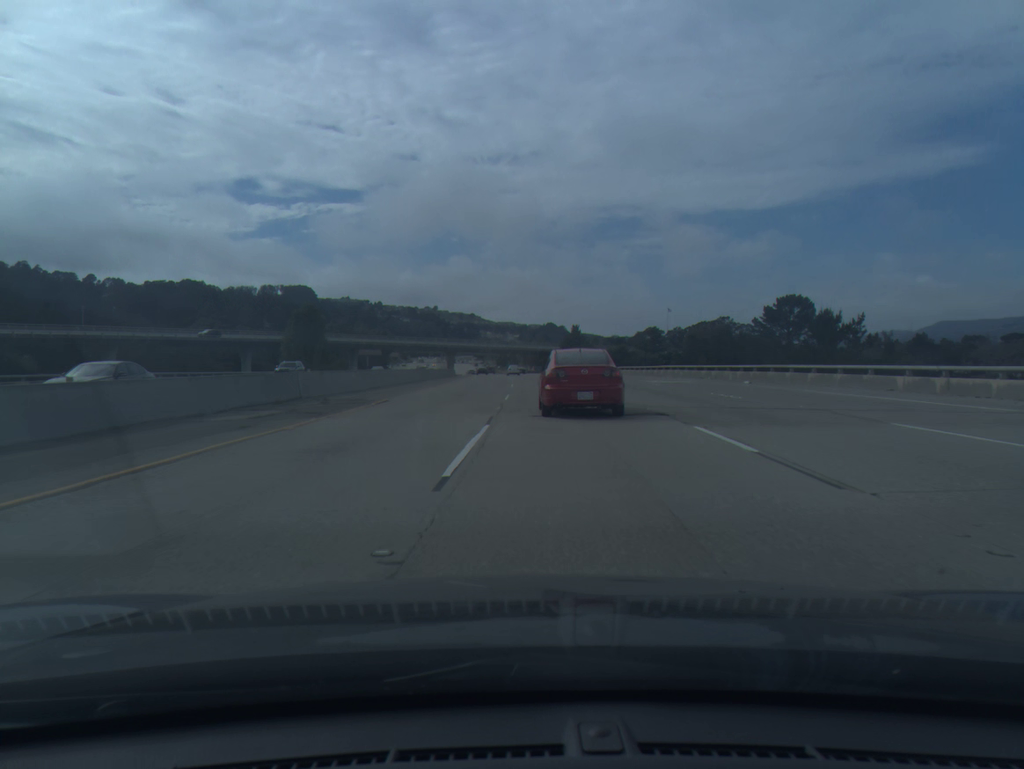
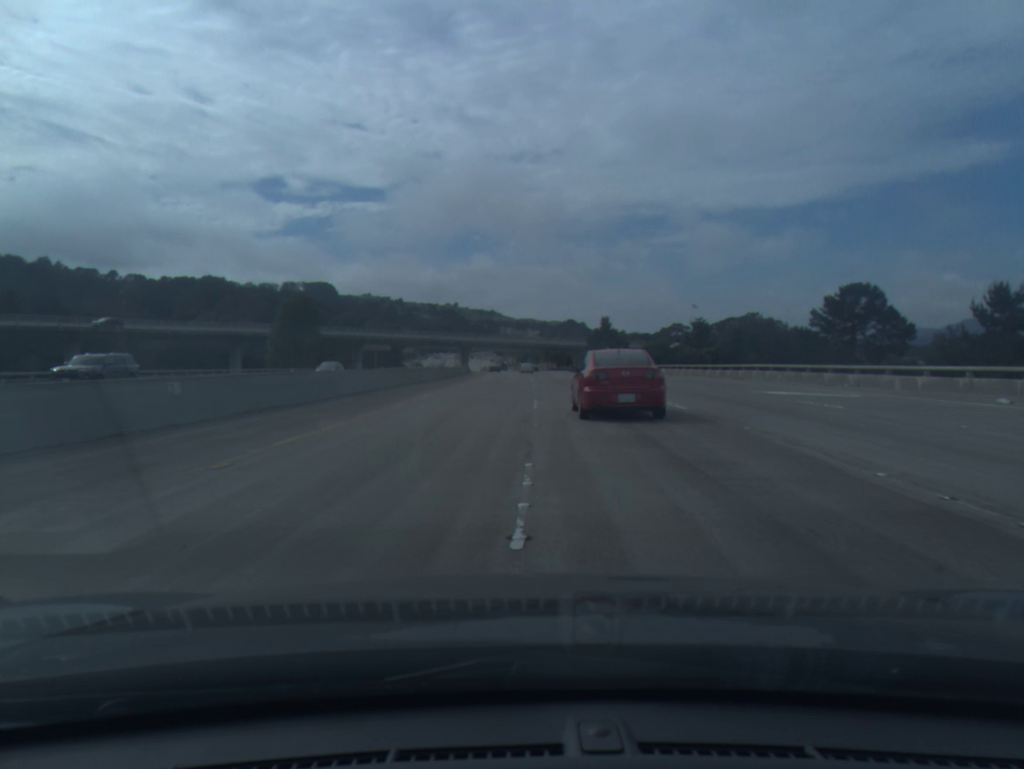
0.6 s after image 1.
(-0.3, +20.2) m; -2°
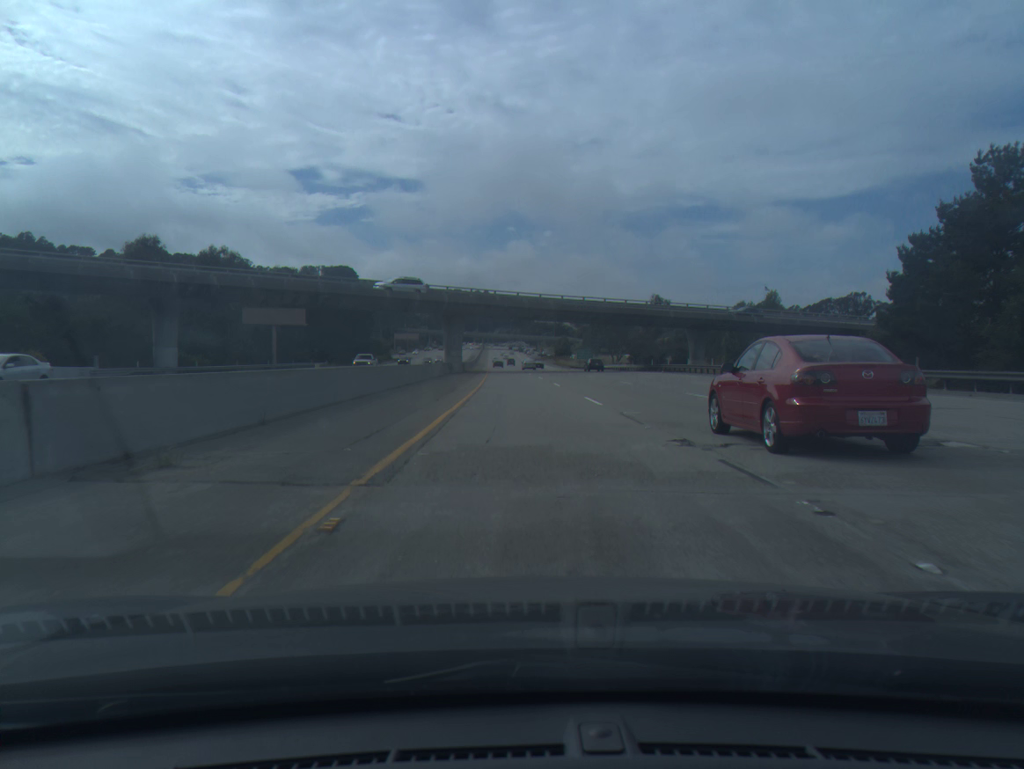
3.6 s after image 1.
(-2.4, +105.3) m; -2°
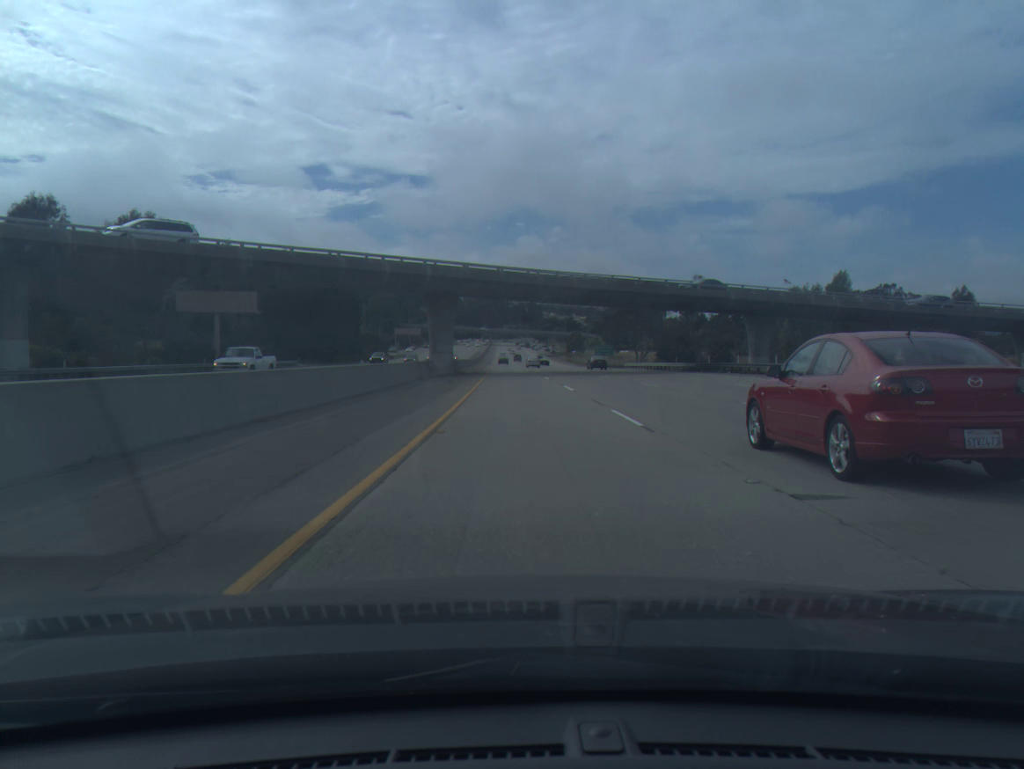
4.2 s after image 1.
(-0.1, +21.7) m; -1°
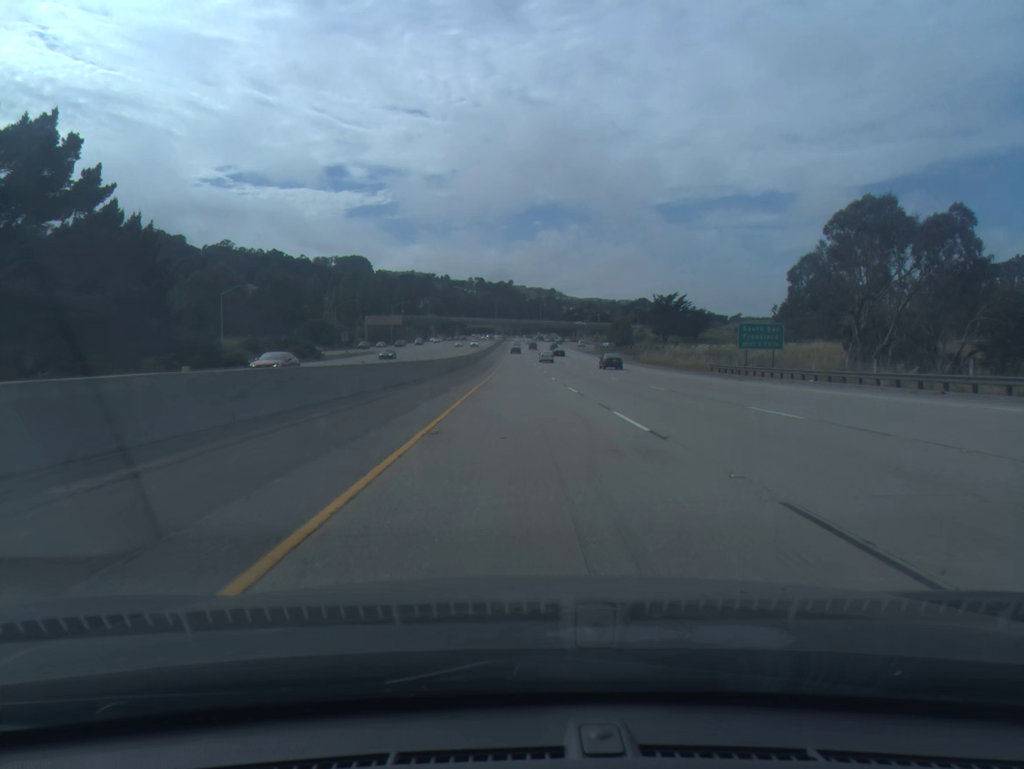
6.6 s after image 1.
(-1.7, +88.1) m; -1°
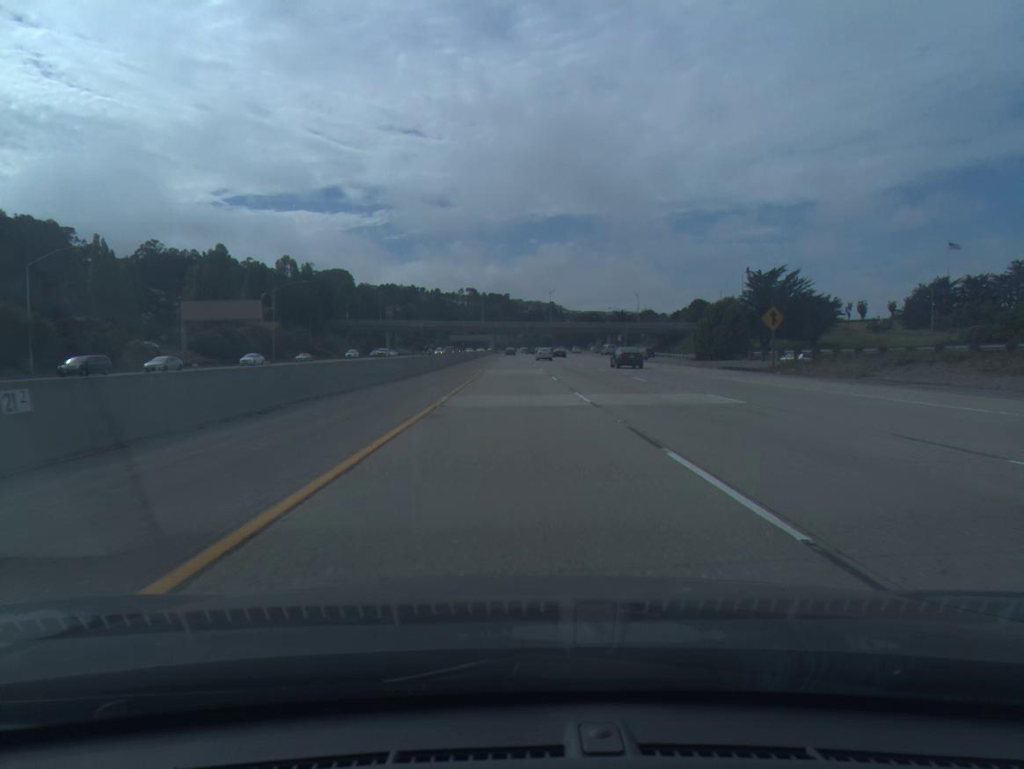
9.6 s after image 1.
(-0.2, +111.3) m; 0°
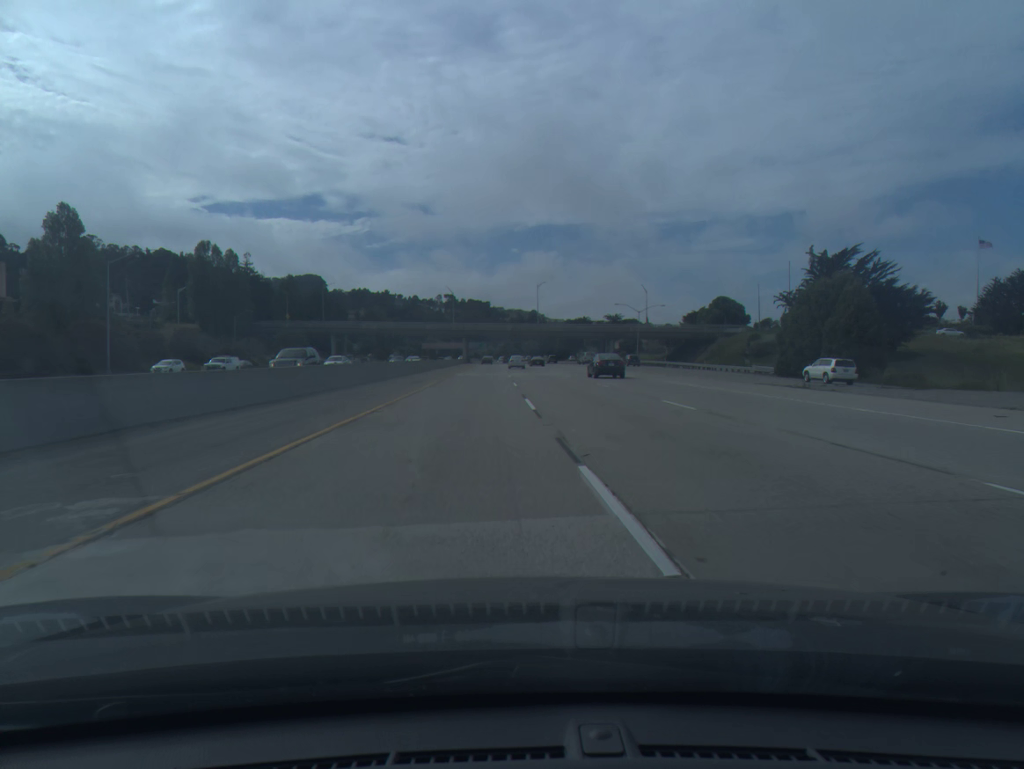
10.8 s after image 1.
(+0.6, +44.0) m; +2°
